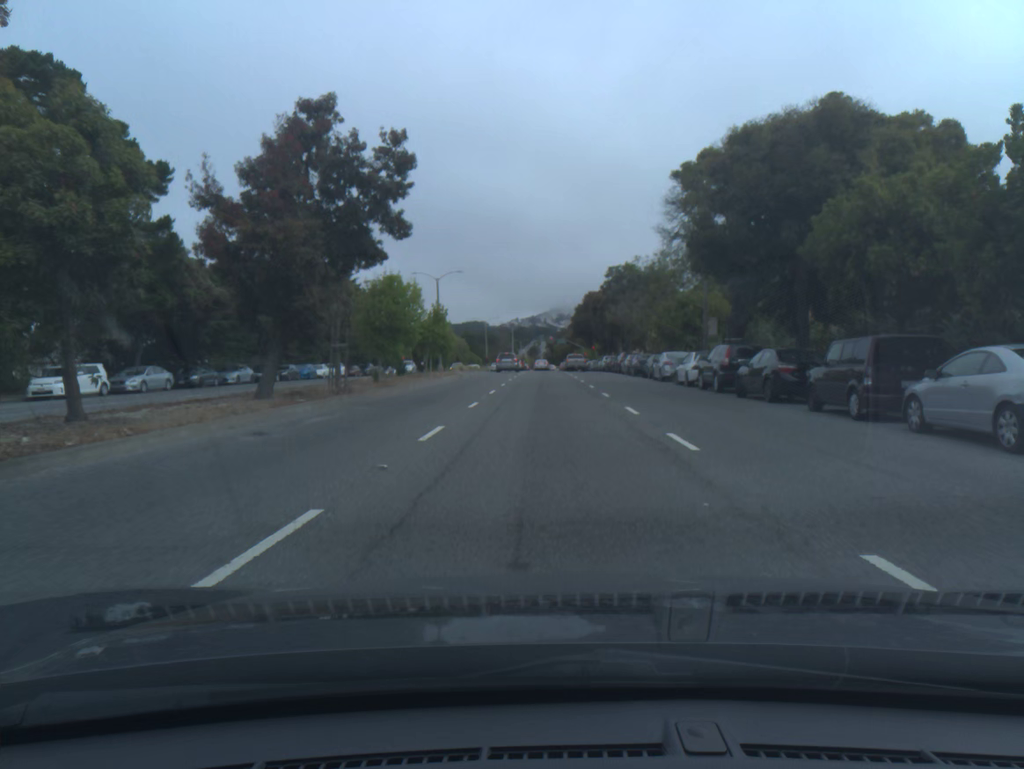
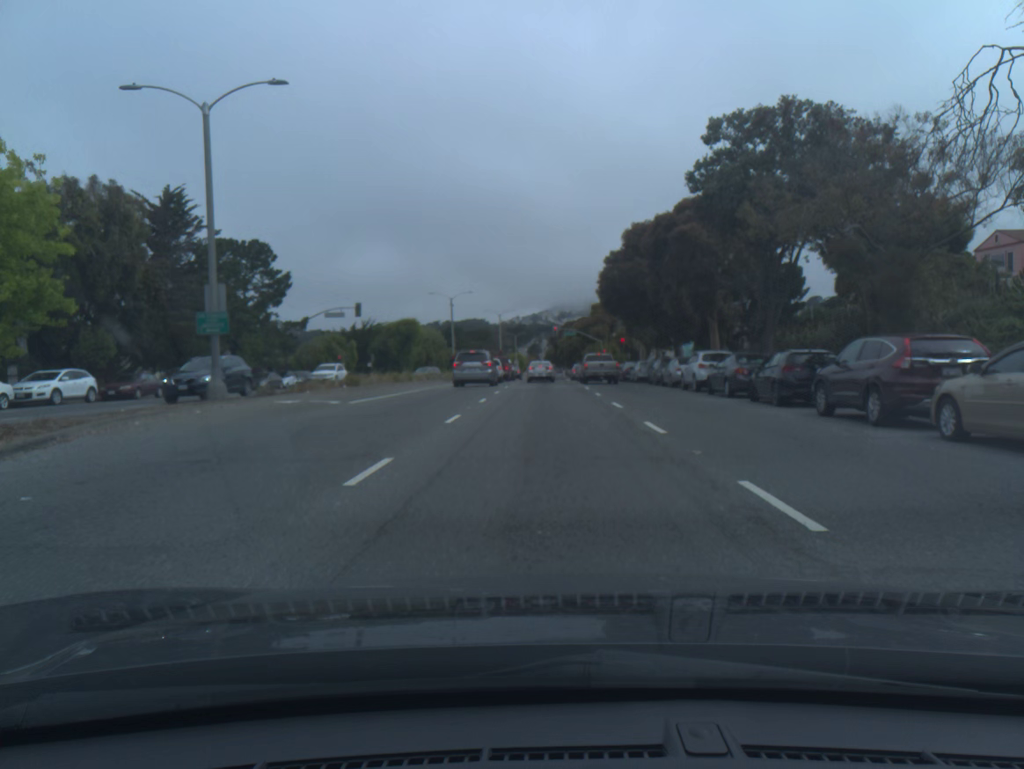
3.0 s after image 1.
(0.0, +48.3) m; 0°
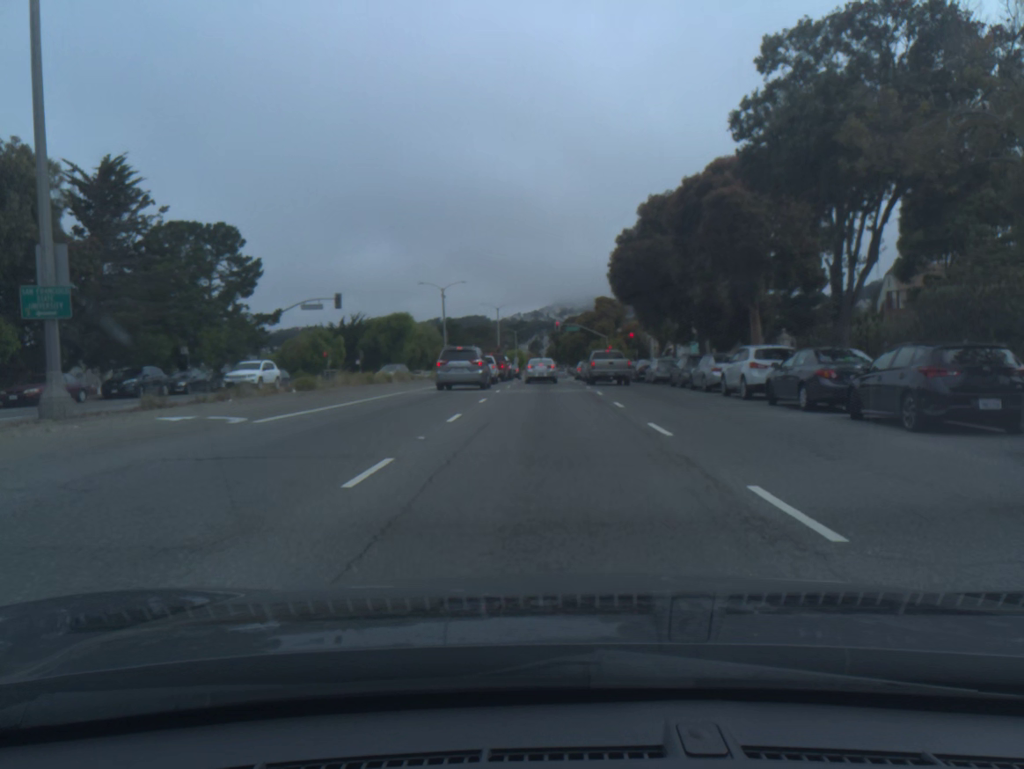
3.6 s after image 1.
(0.0, +7.5) m; 0°
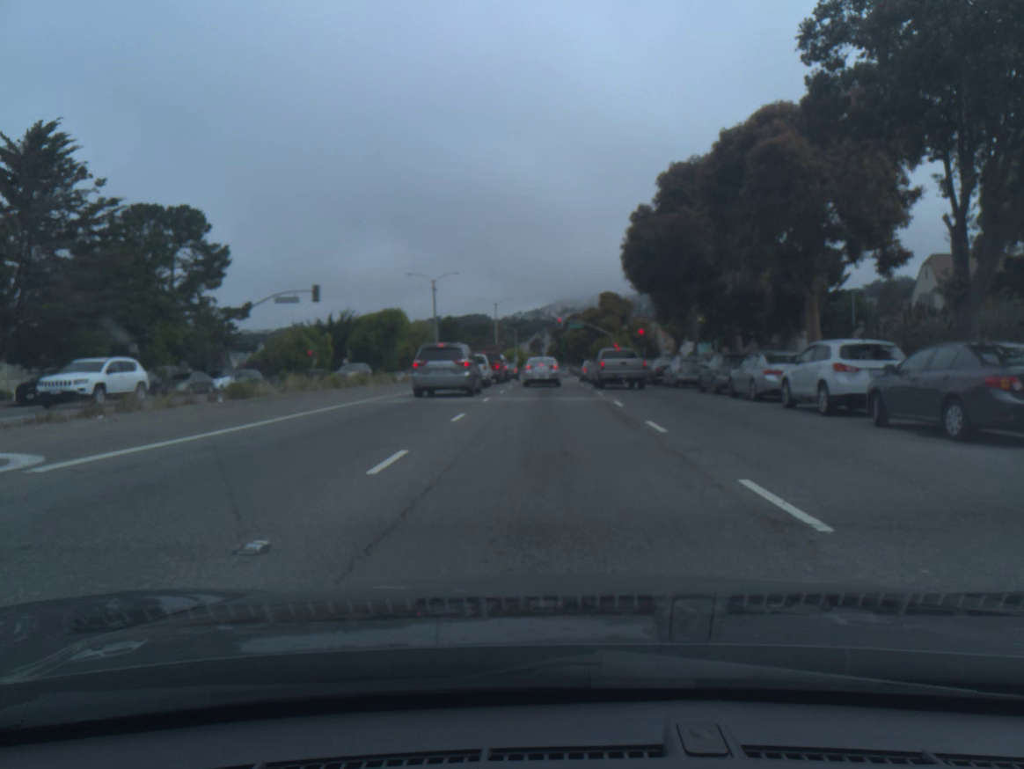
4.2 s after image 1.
(0.0, +6.7) m; 0°
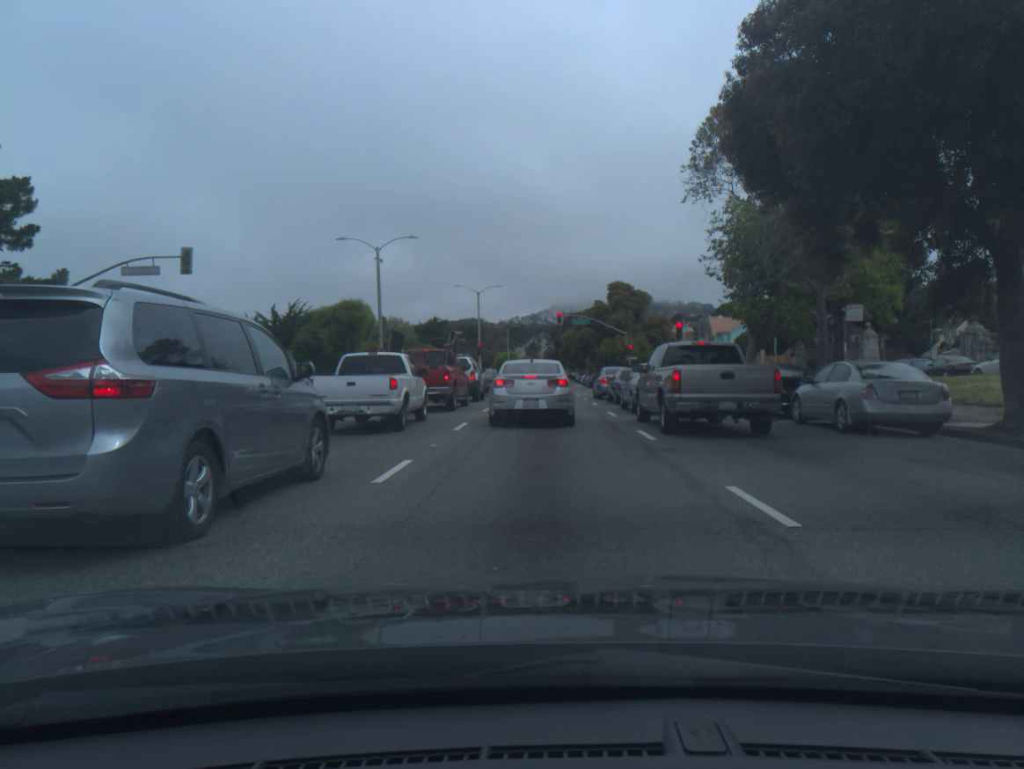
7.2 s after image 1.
(+0.1, +21.8) m; 0°
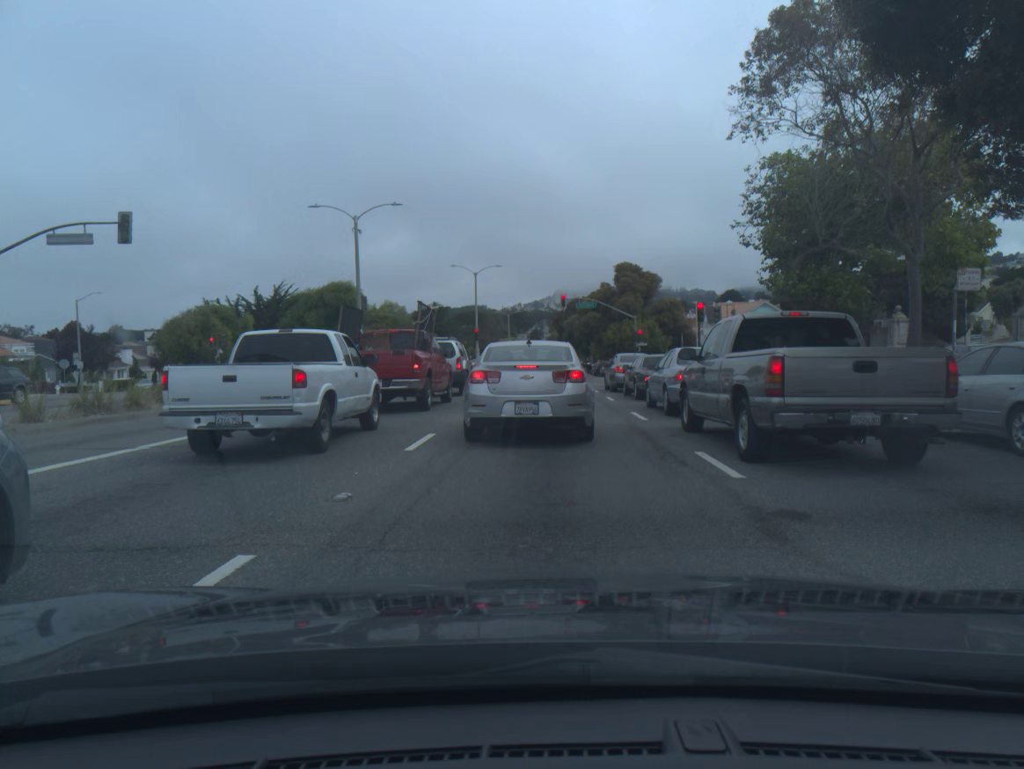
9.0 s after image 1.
(0.0, +5.8) m; 0°
